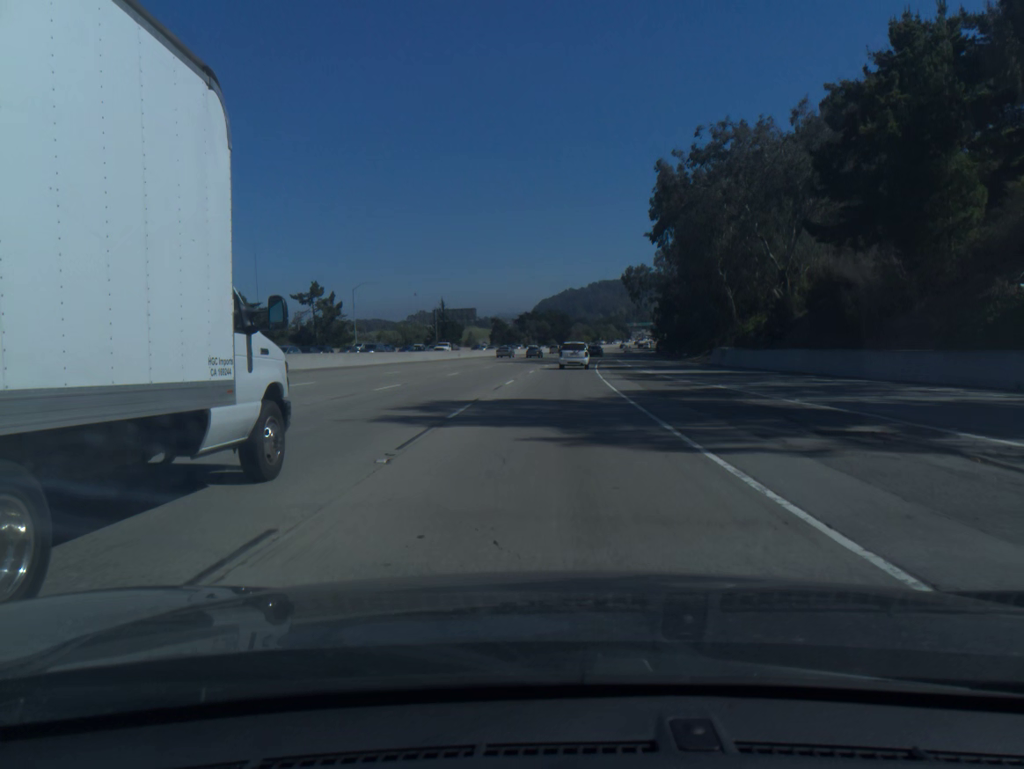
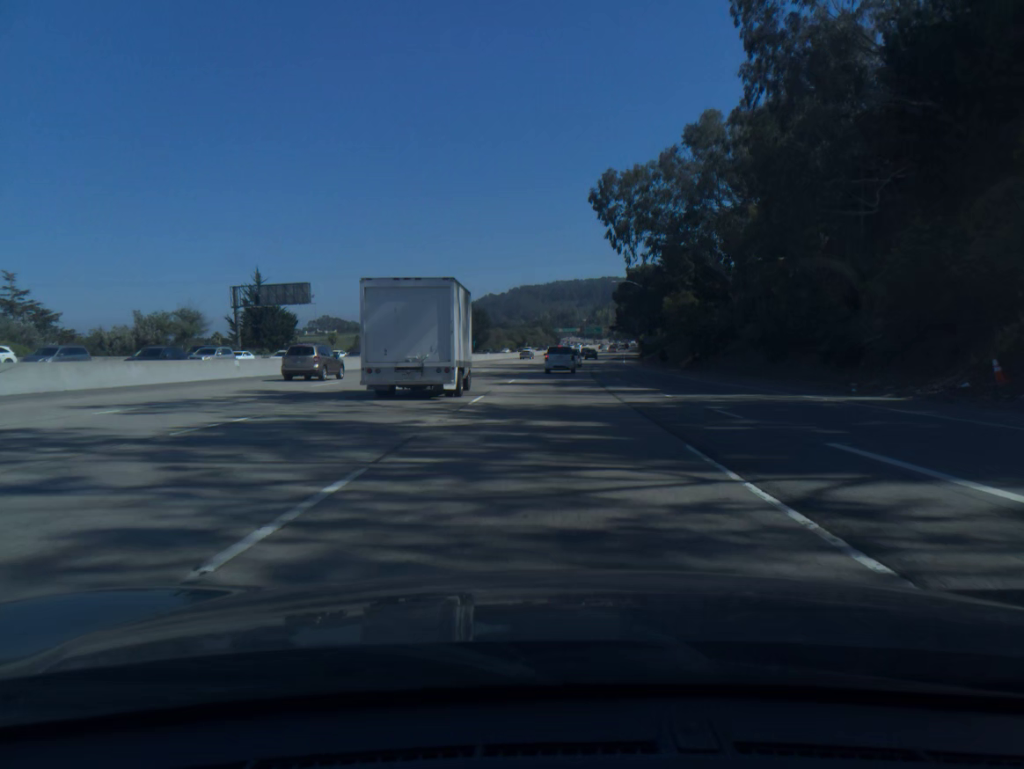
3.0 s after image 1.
(+4.2, +82.3) m; +6°
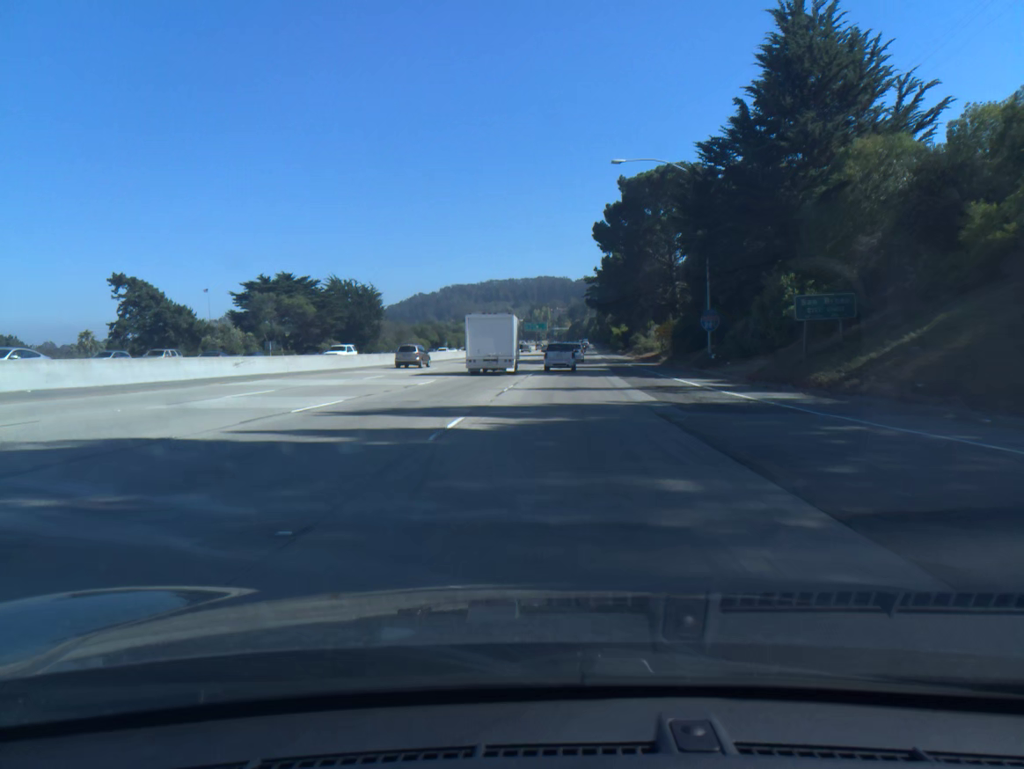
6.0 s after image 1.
(+3.1, +80.7) m; +5°
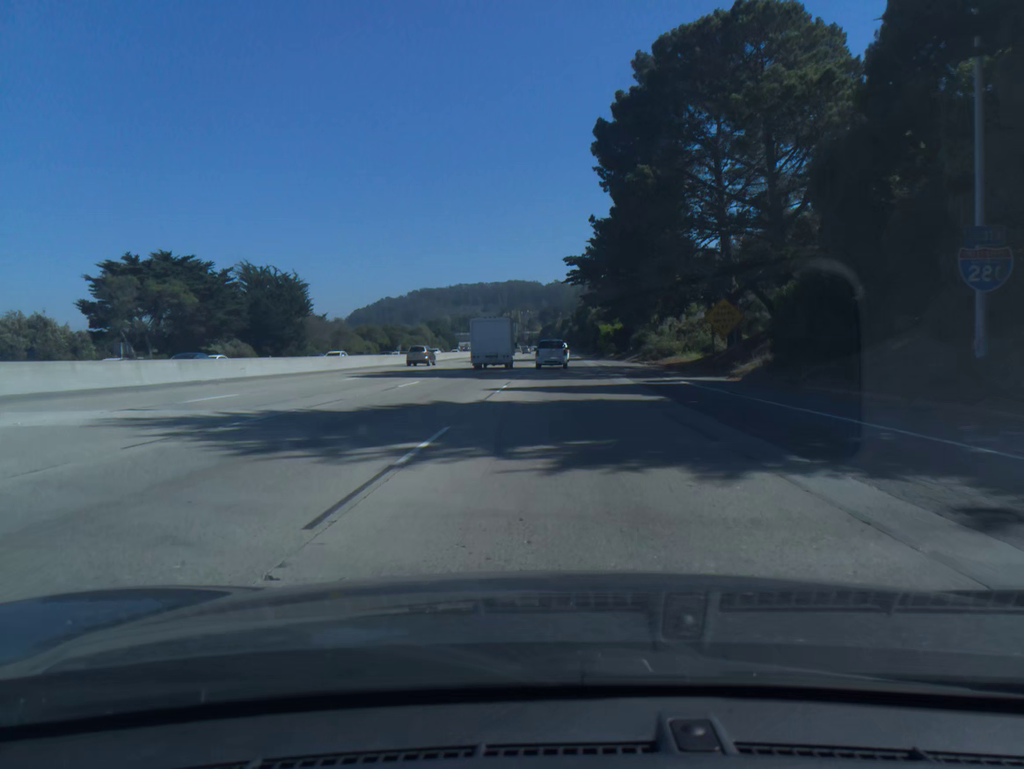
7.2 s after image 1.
(+0.6, +31.8) m; +2°
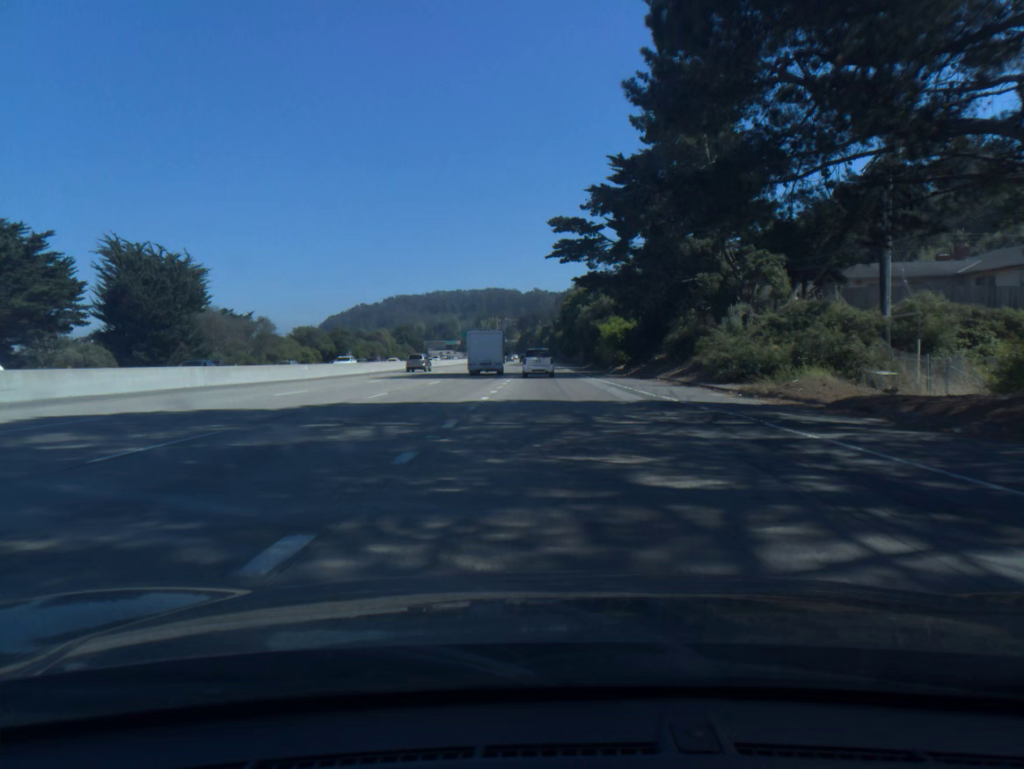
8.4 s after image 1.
(+0.5, +31.5) m; +2°
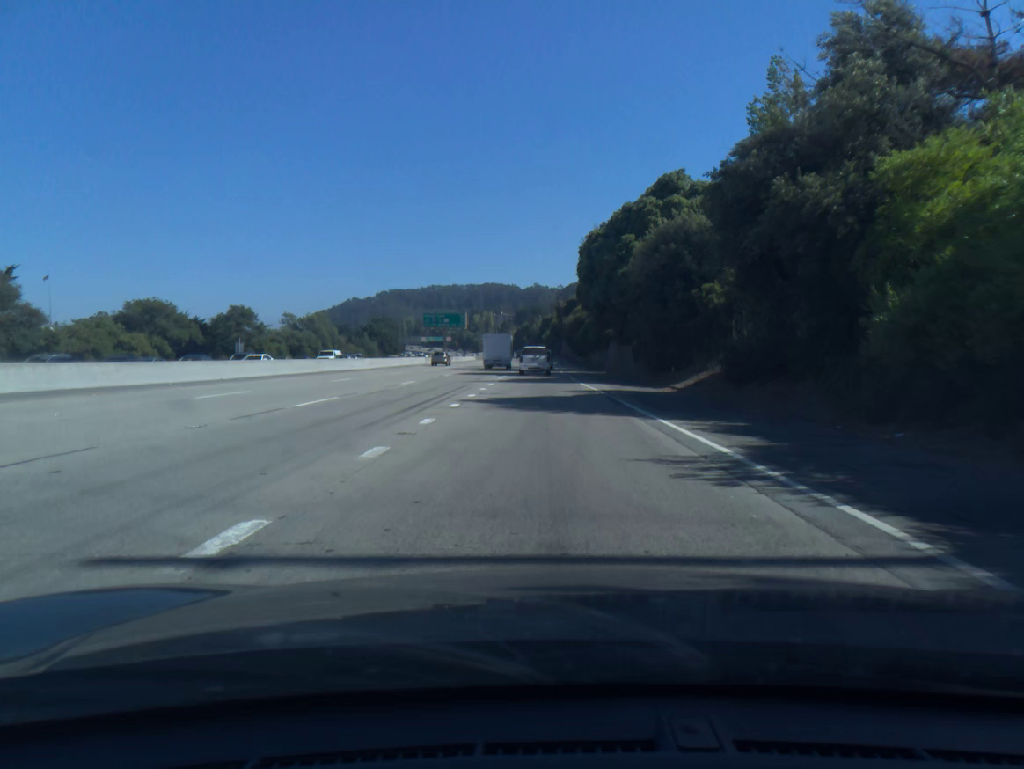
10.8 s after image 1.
(+0.2, +62.5) m; 0°
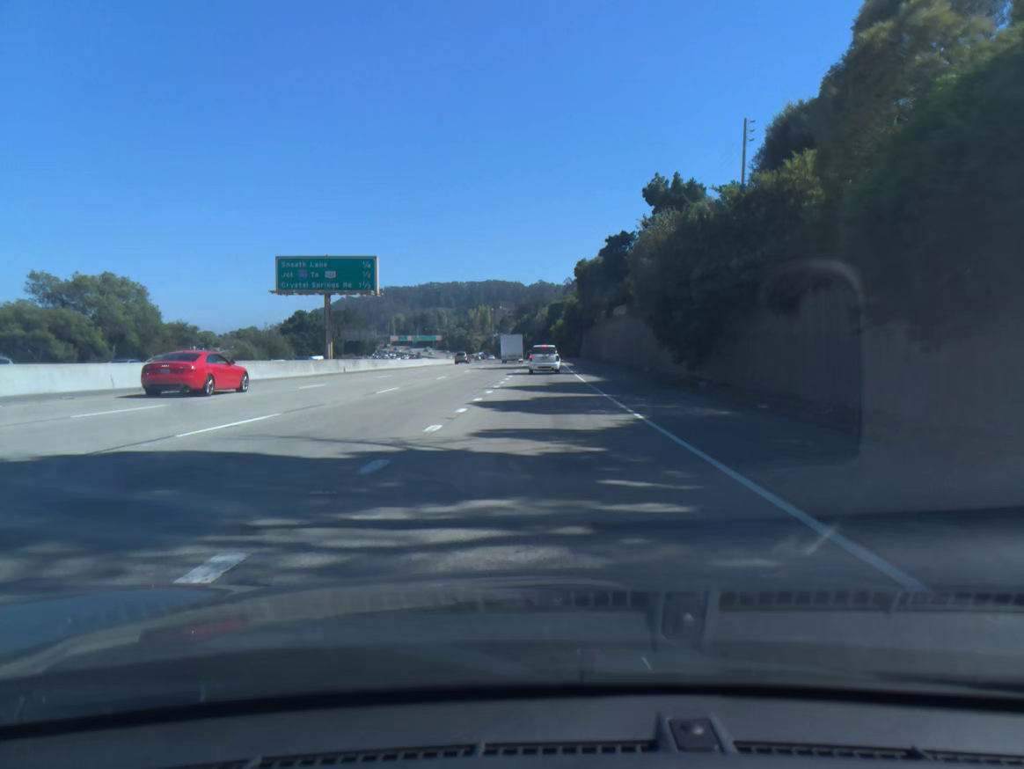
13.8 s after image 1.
(-0.4, +77.8) m; 0°
